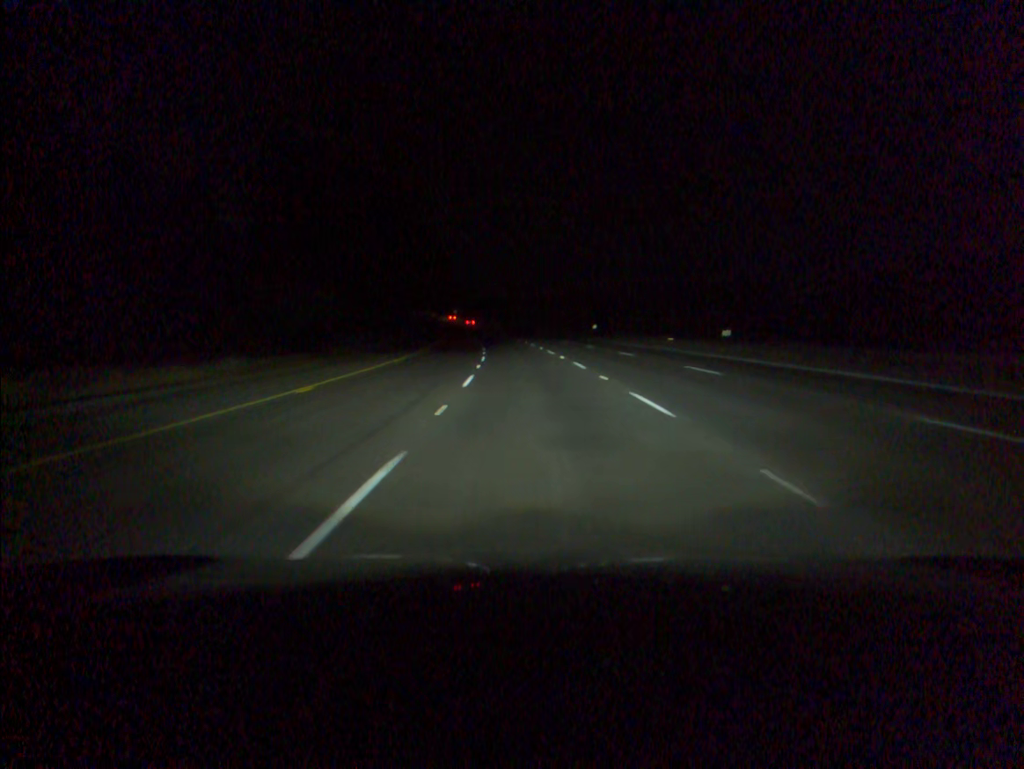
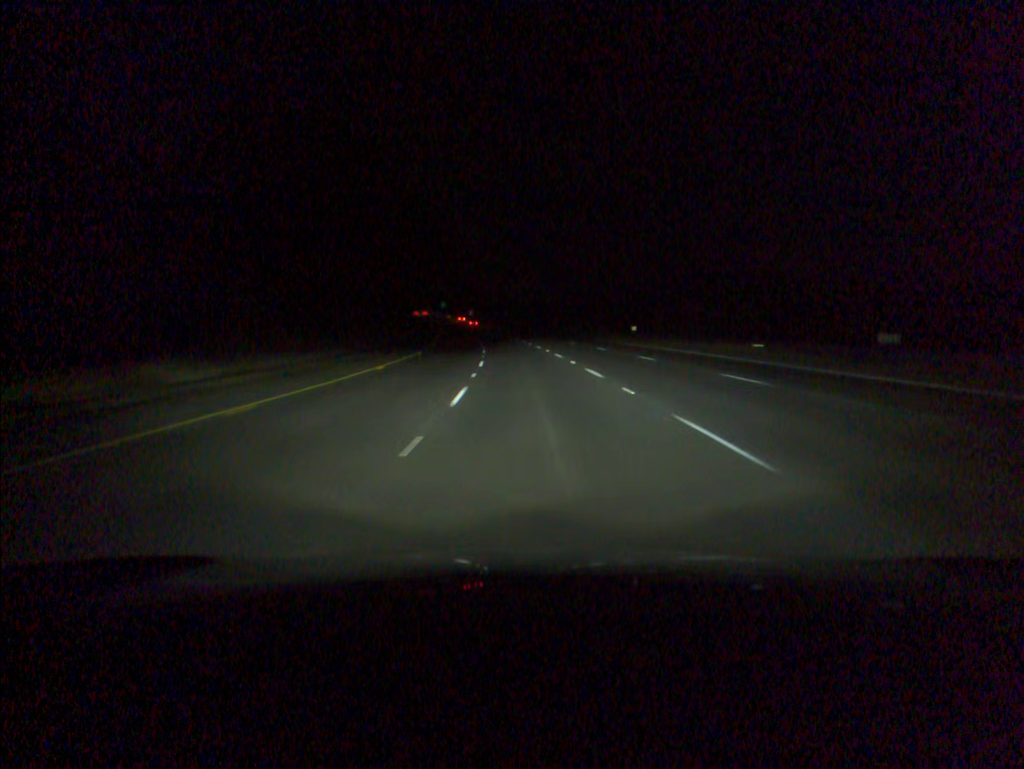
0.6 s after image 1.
(-0.2, +19.0) m; -1°
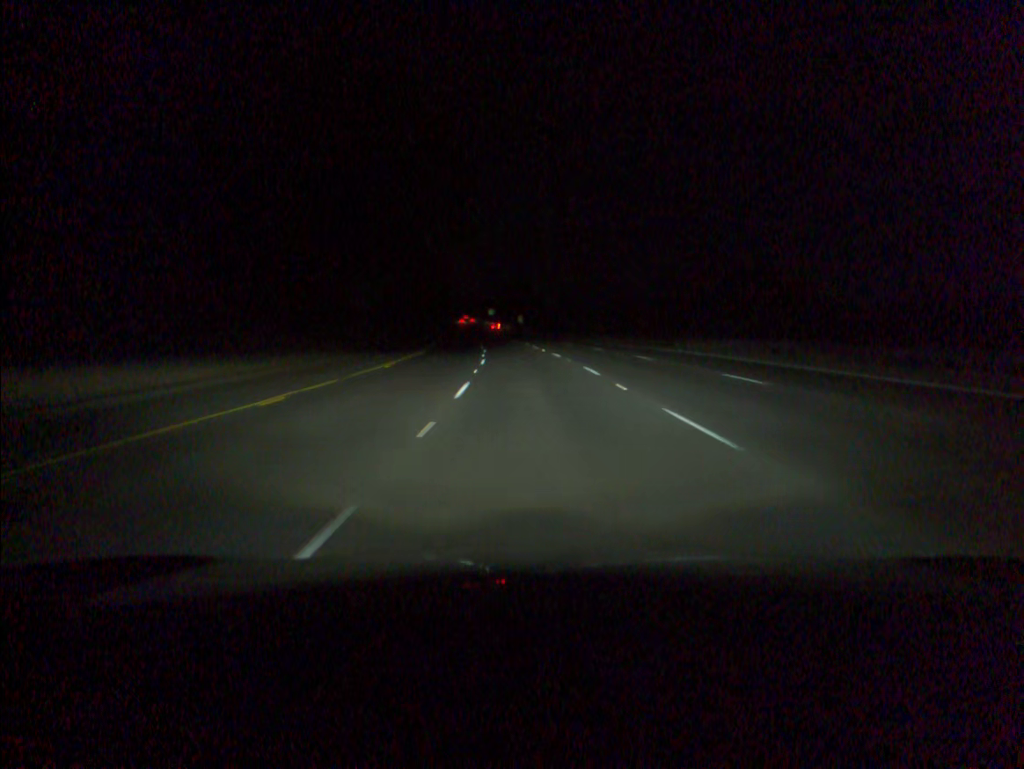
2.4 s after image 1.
(-2.0, +56.8) m; -4°
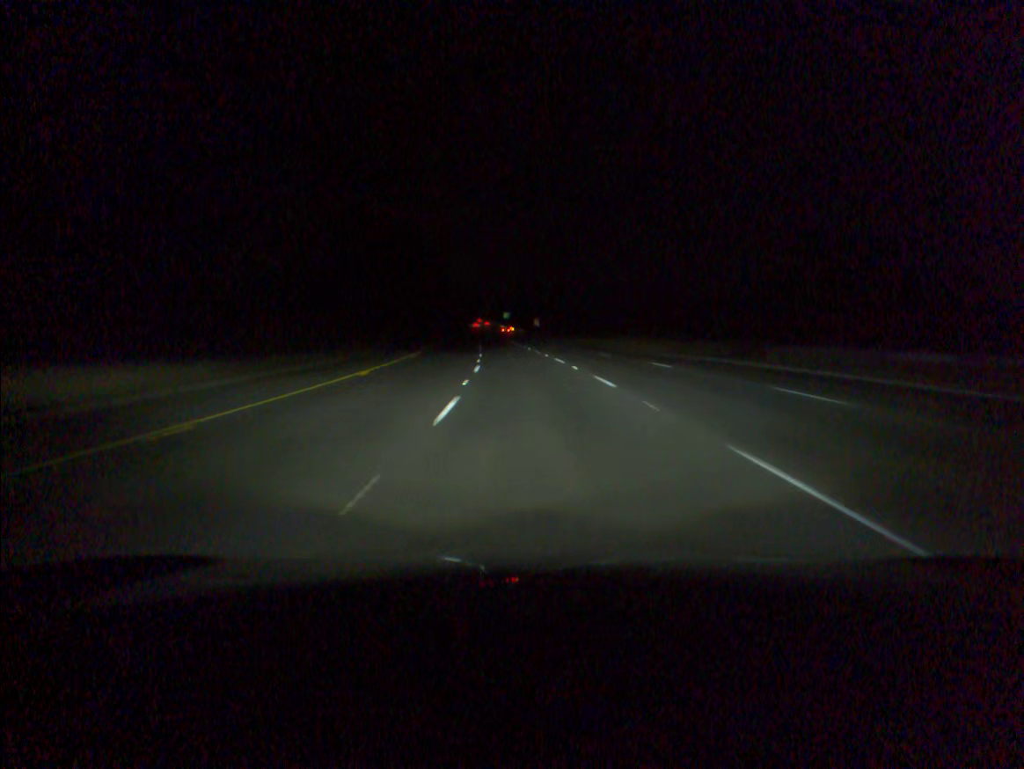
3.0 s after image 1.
(-0.2, +18.9) m; -1°
